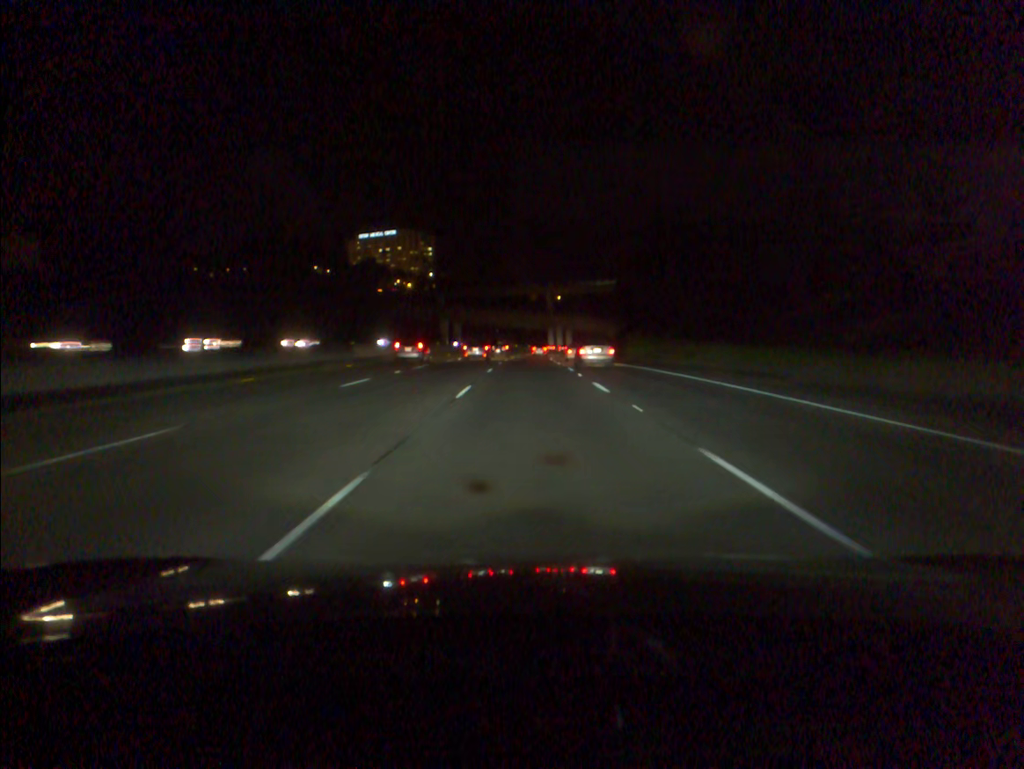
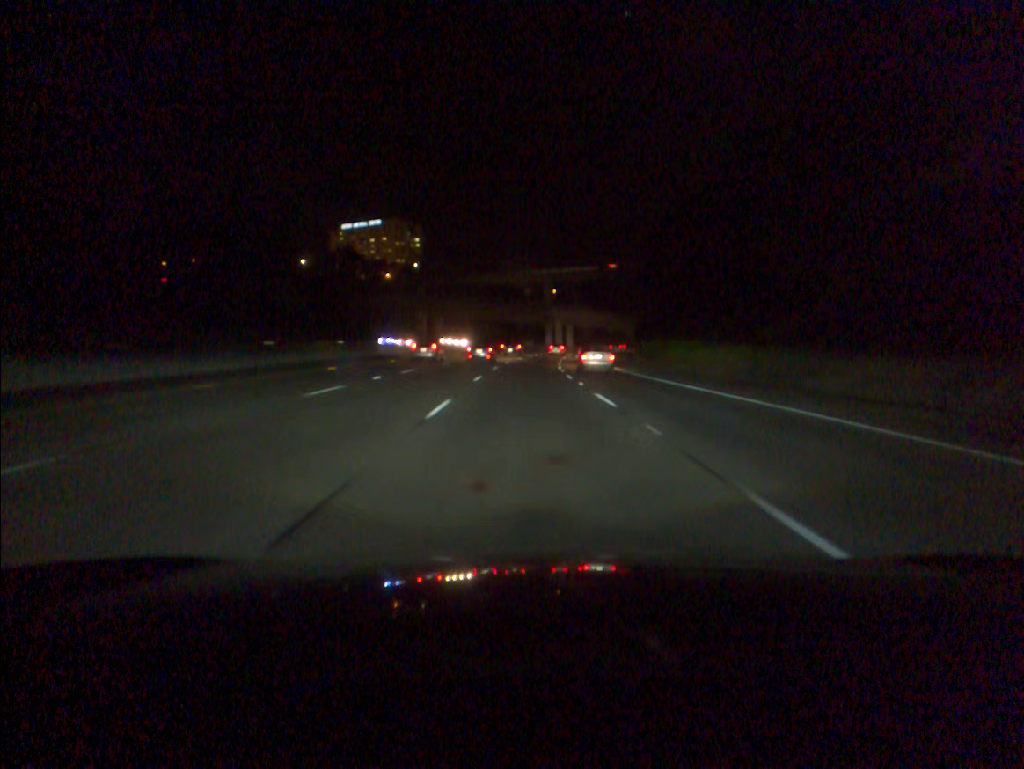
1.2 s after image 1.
(+0.1, +31.8) m; 0°
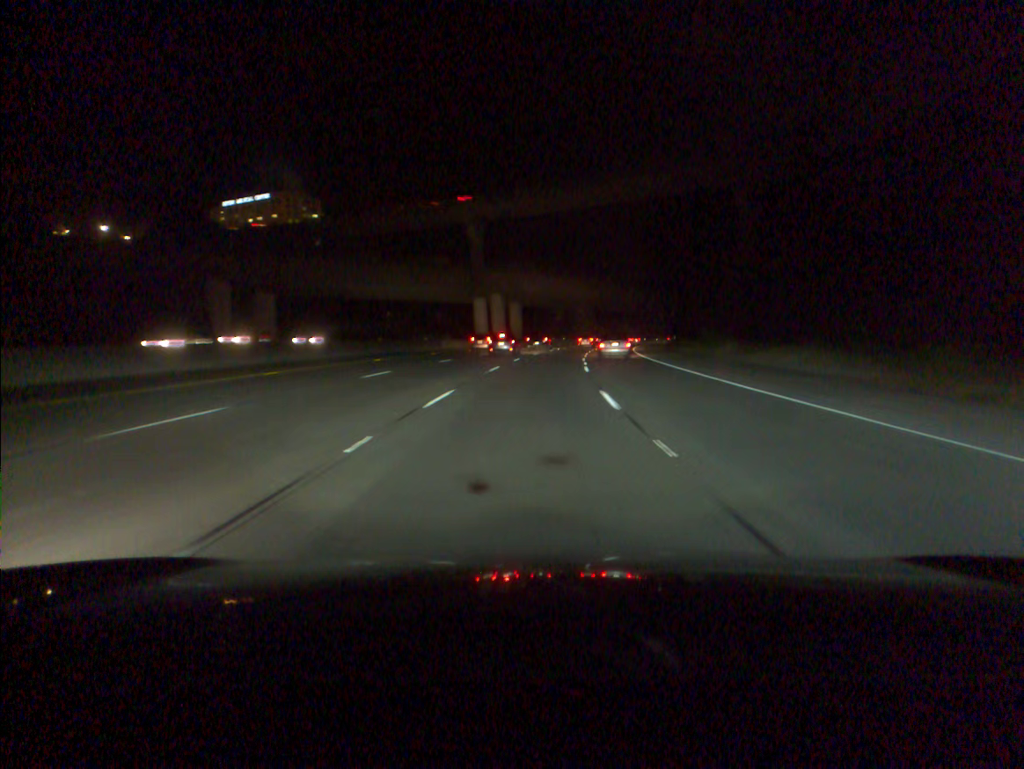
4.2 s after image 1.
(+2.5, +81.6) m; +5°
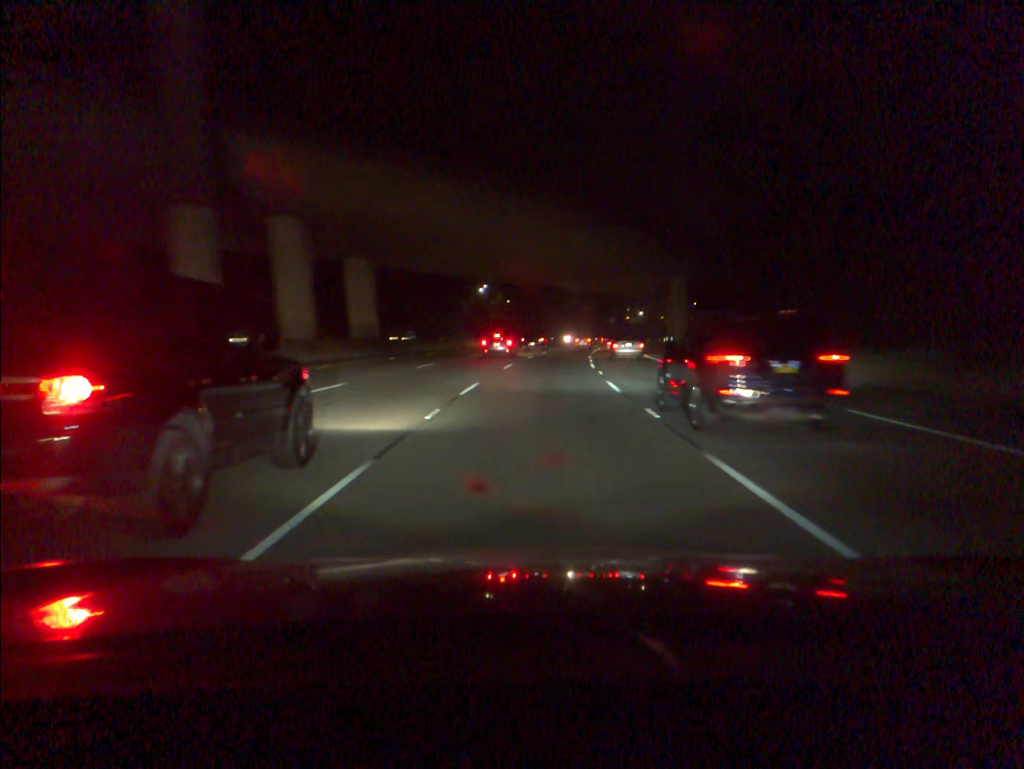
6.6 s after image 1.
(+3.3, +65.9) m; +6°
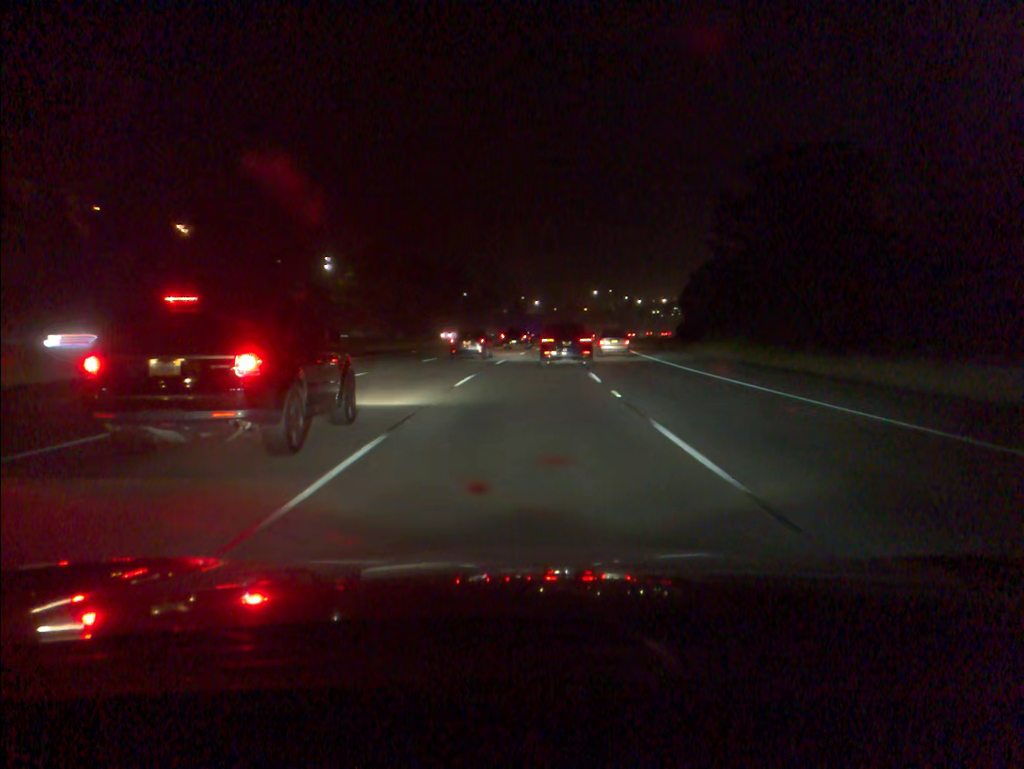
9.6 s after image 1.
(+5.8, +82.4) m; +8°
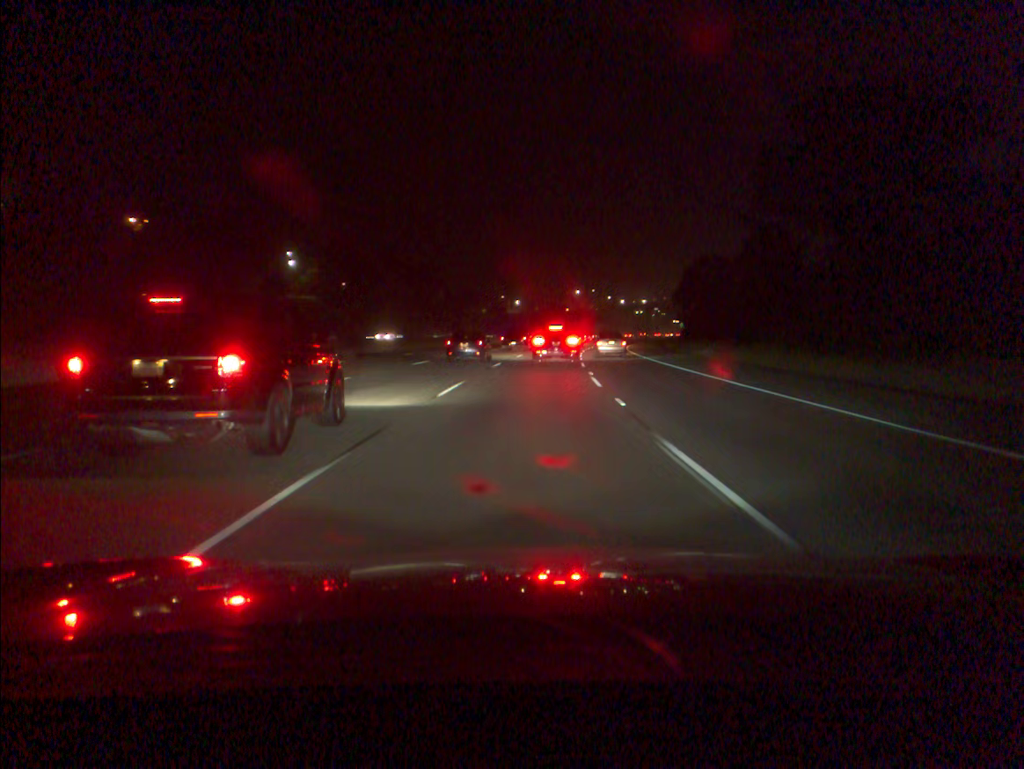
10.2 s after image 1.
(+0.2, +16.4) m; +1°
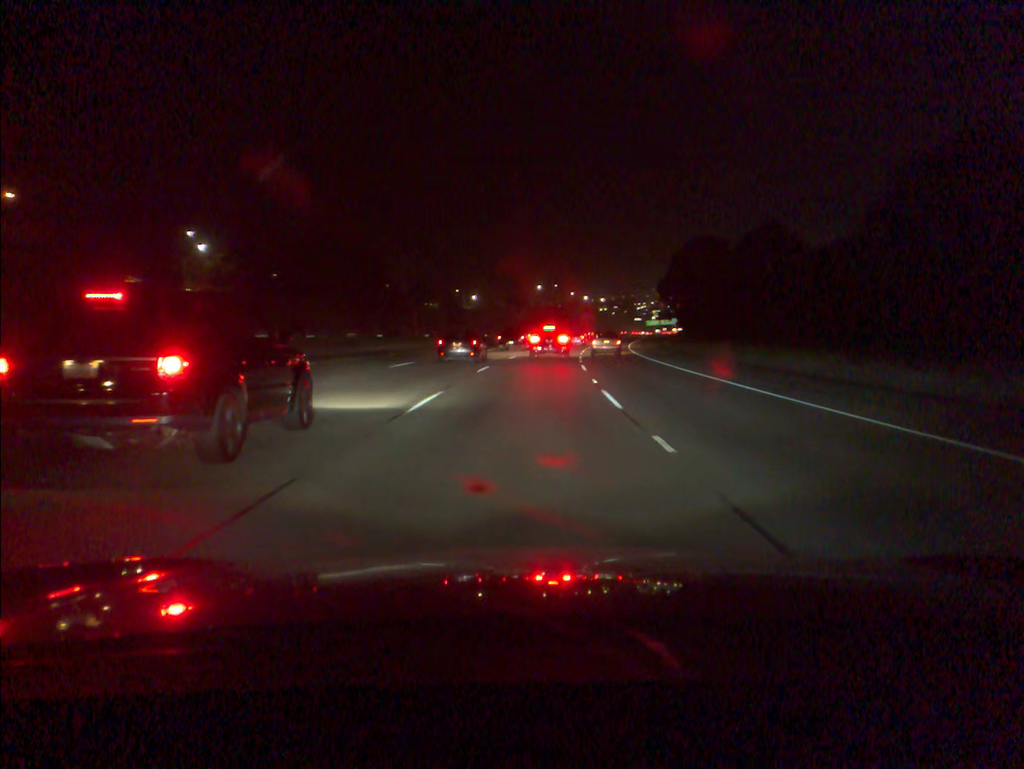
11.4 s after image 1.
(+0.8, +32.6) m; +3°
